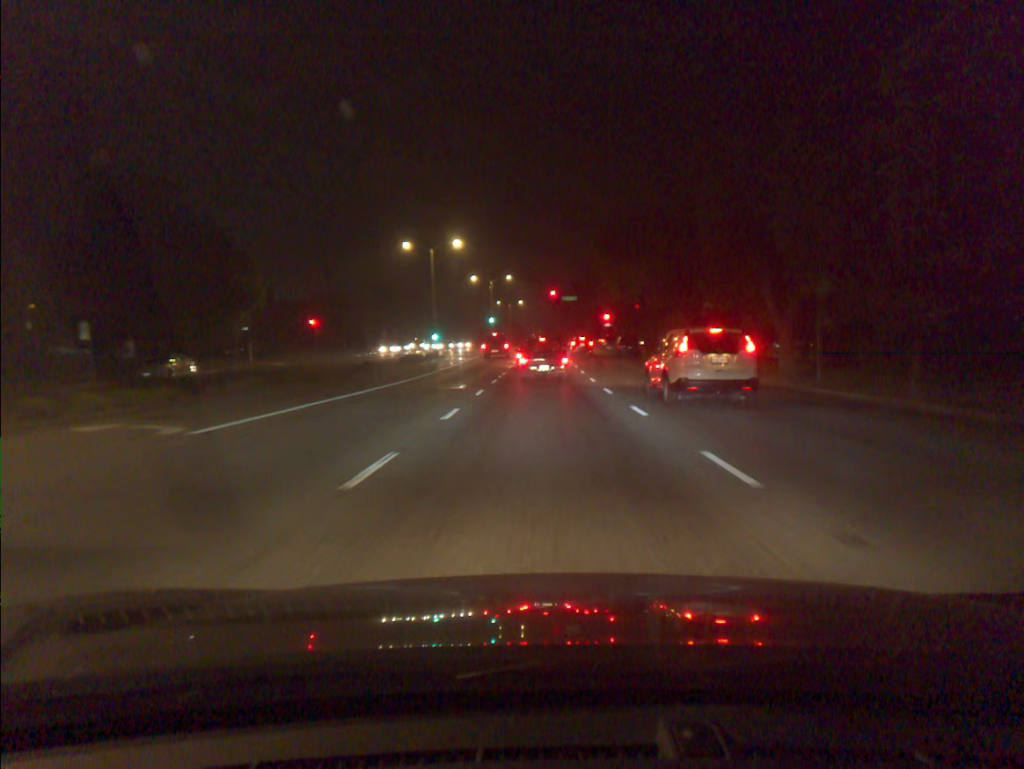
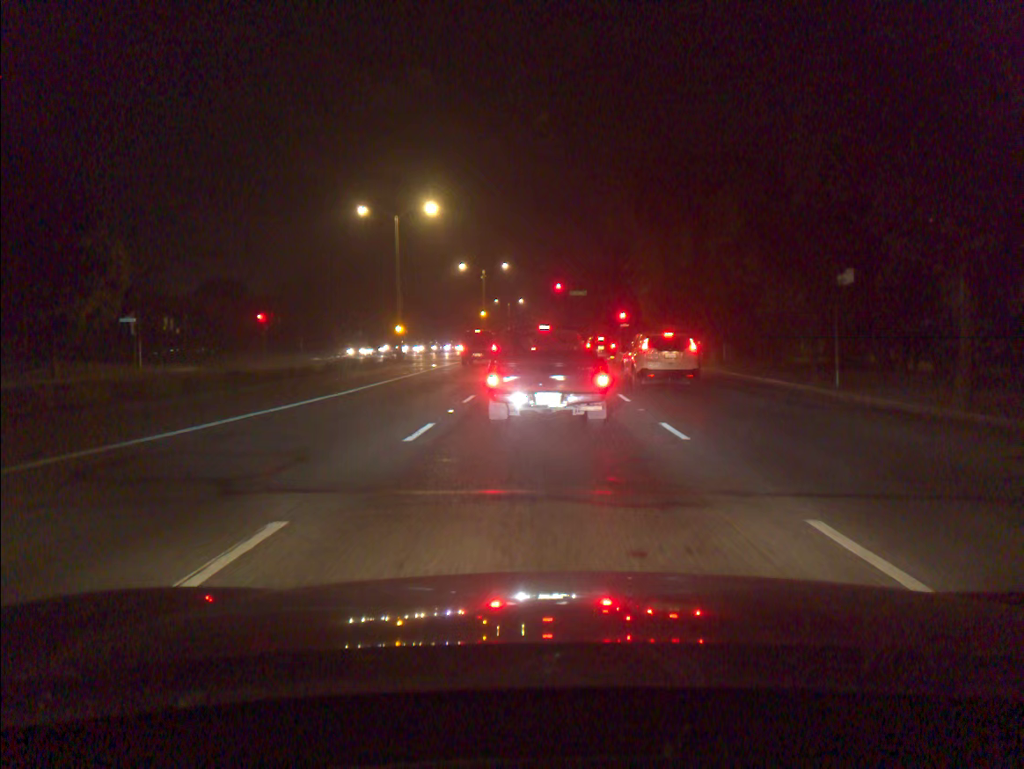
(-0.1, +18.3) m; -1°
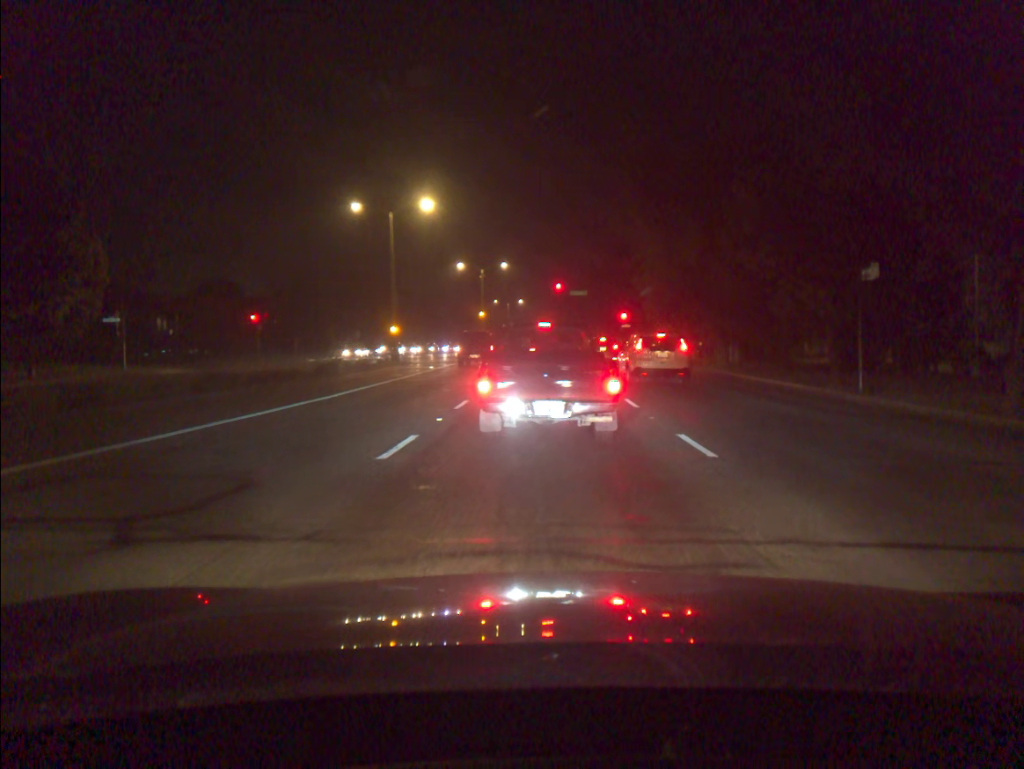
(0.0, +1.7) m; 0°
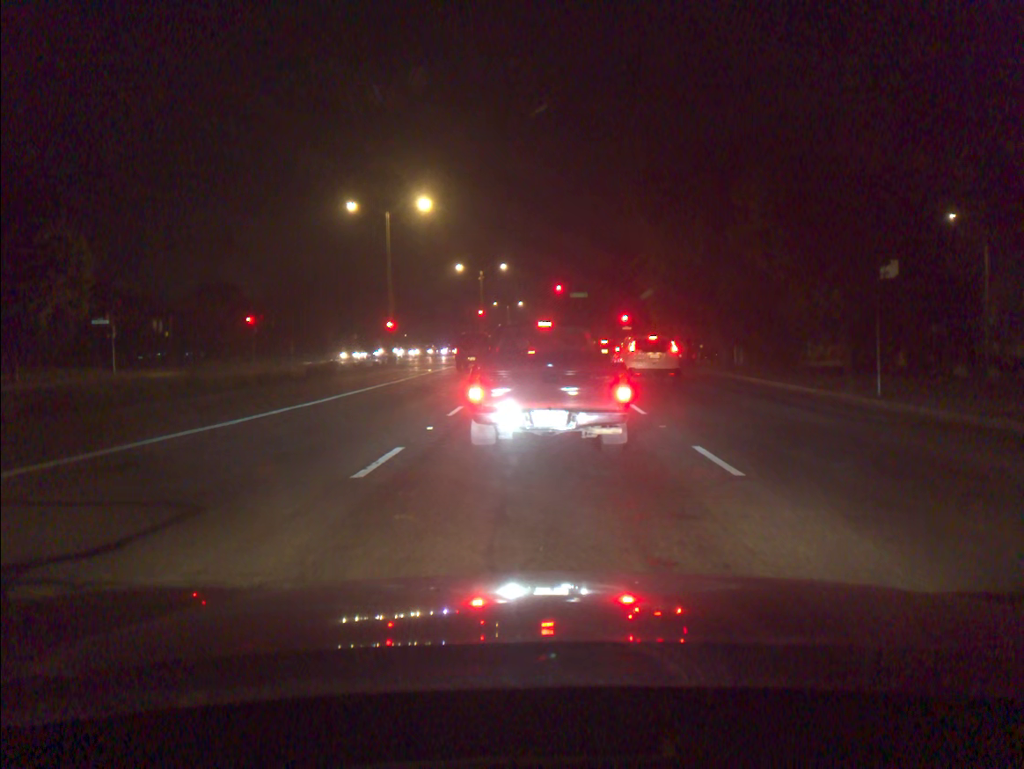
(0.0, +1.2) m; 0°
